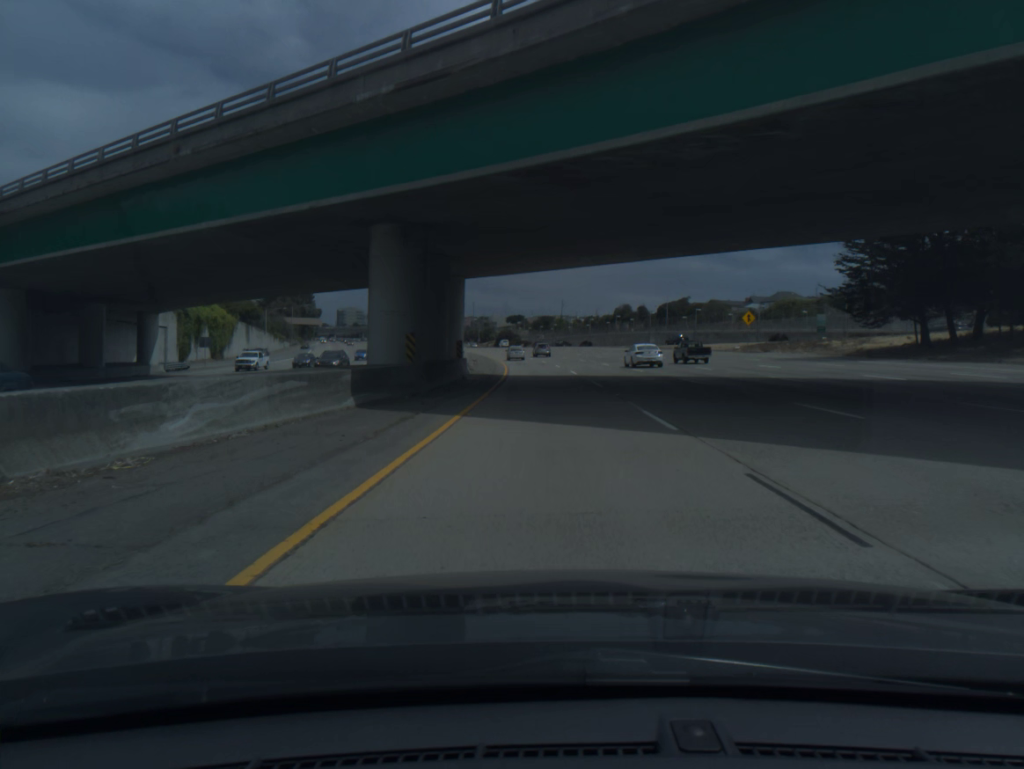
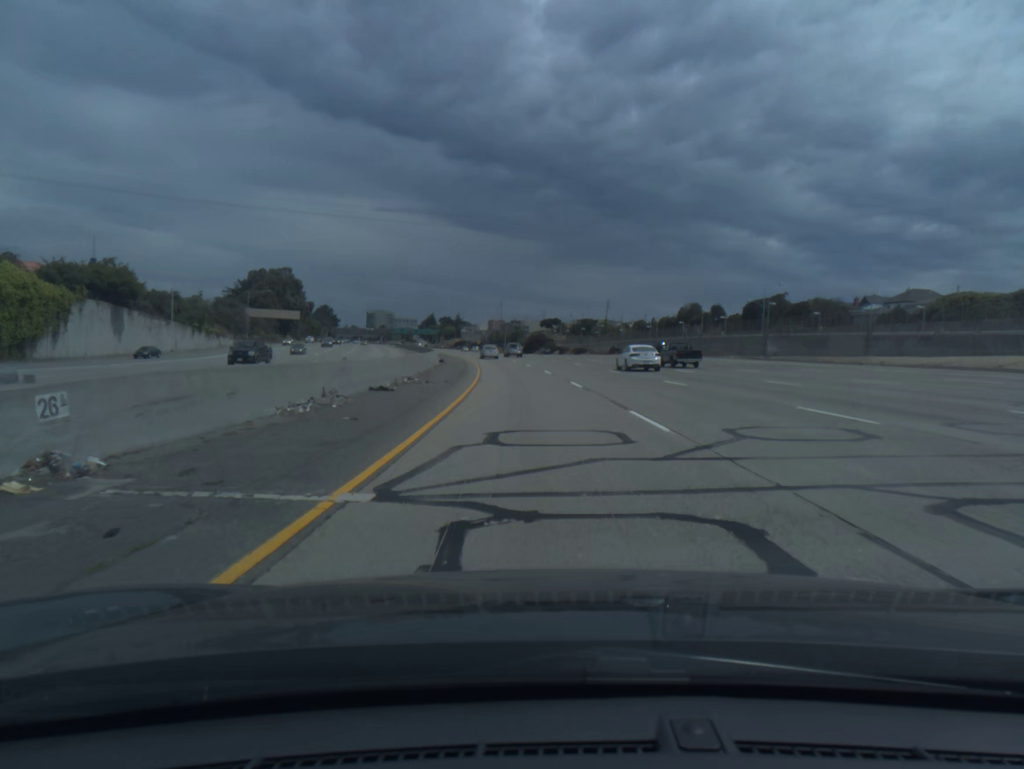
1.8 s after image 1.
(-0.8, +57.7) m; -2°
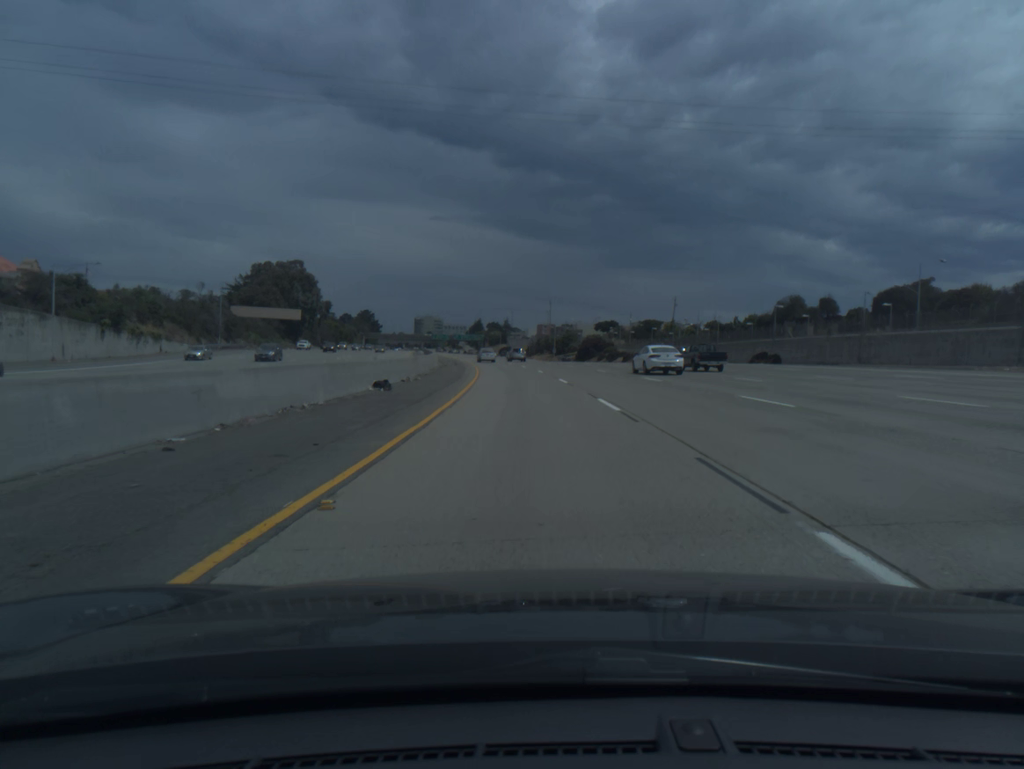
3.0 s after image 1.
(-1.2, +38.7) m; -4°
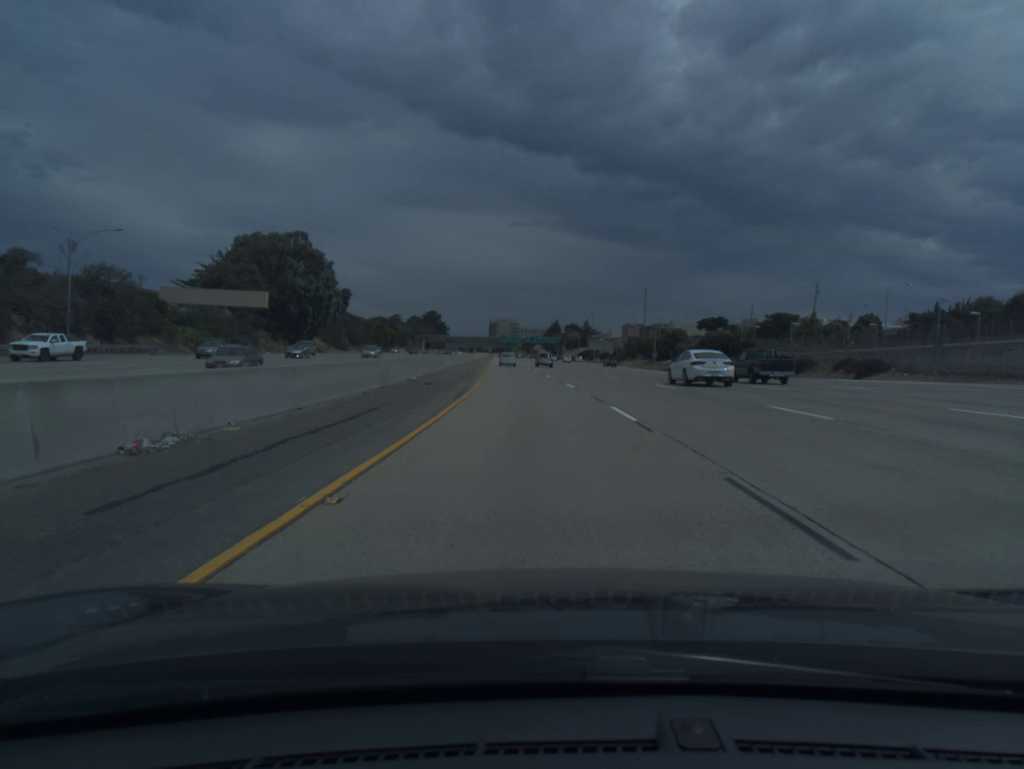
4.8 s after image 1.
(-3.0, +58.0) m; -6°
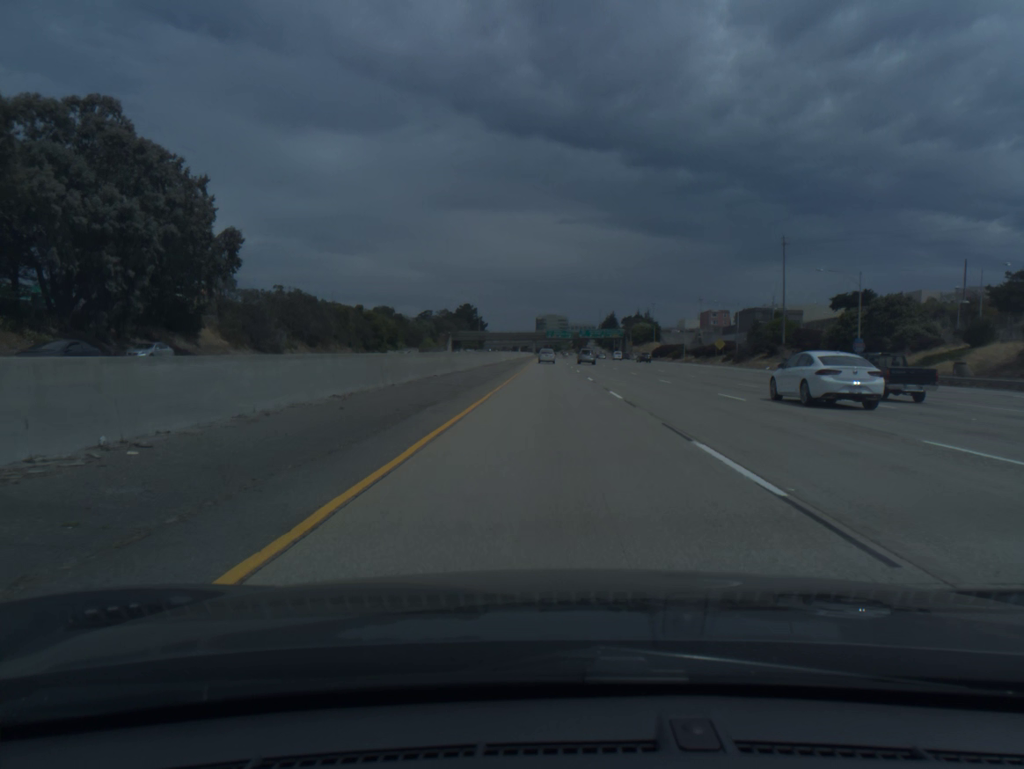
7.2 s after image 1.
(-3.4, +77.7) m; -4°
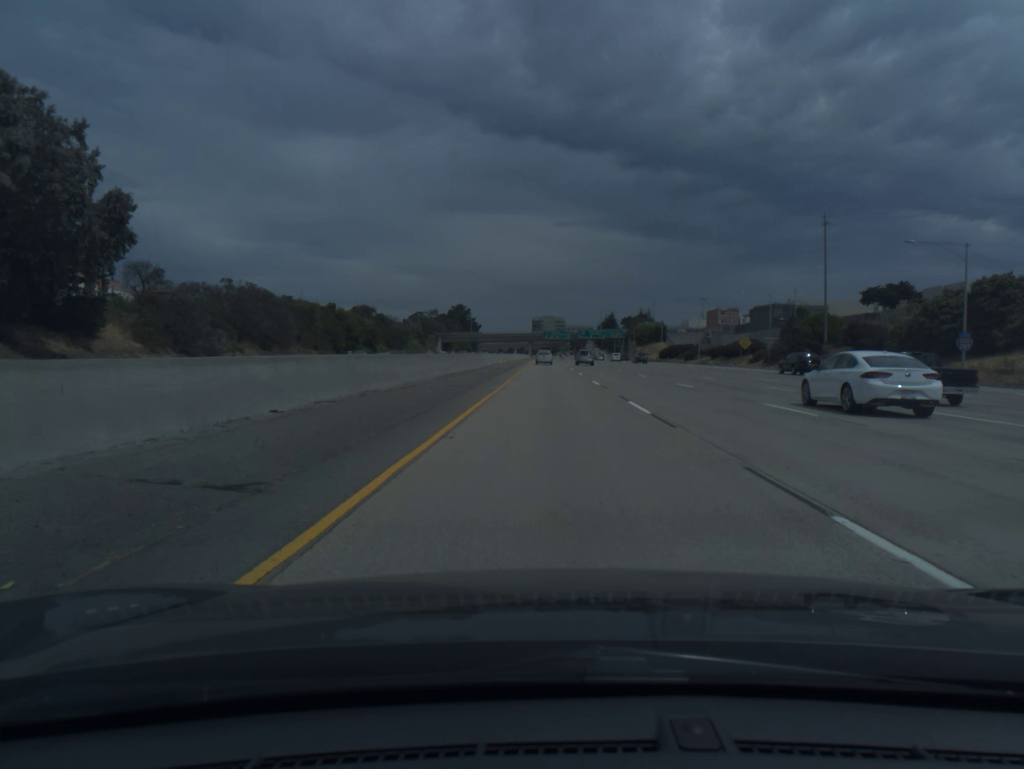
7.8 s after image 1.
(0.0, +19.5) m; 0°
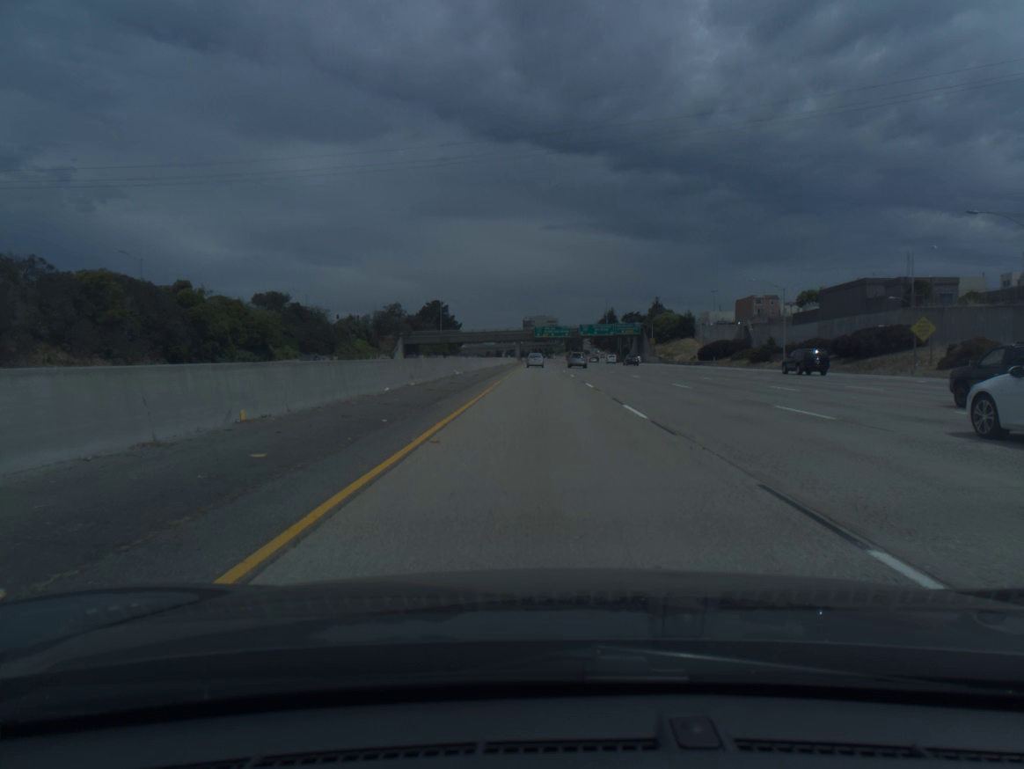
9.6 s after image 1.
(+0.4, +58.7) m; +1°
